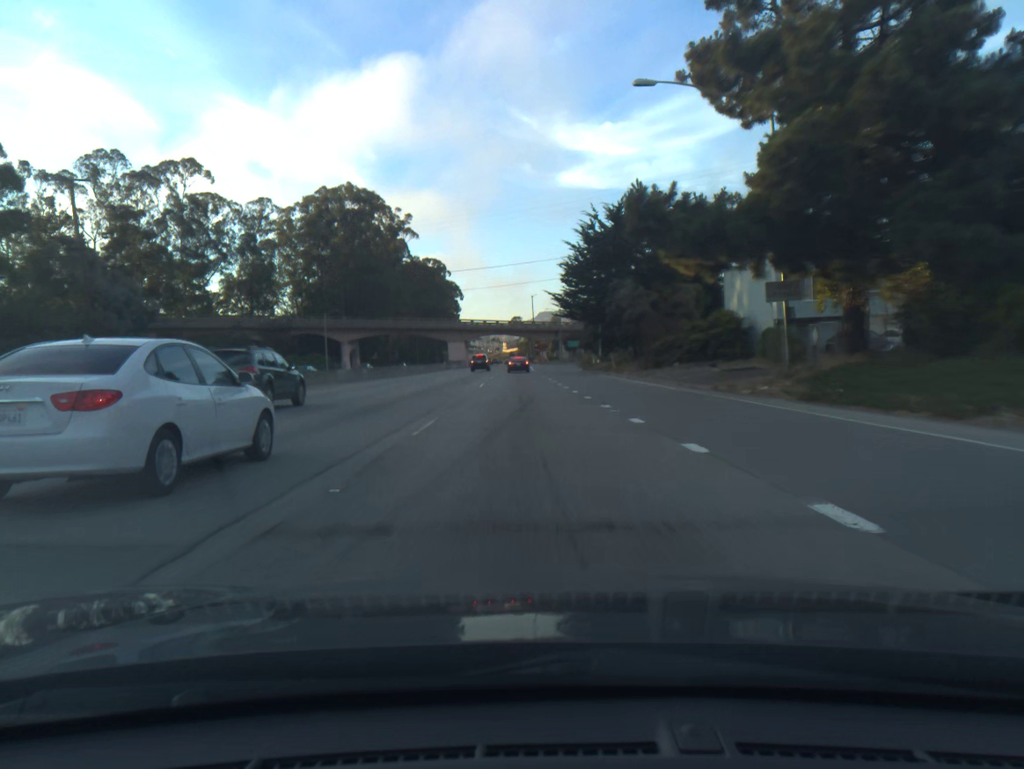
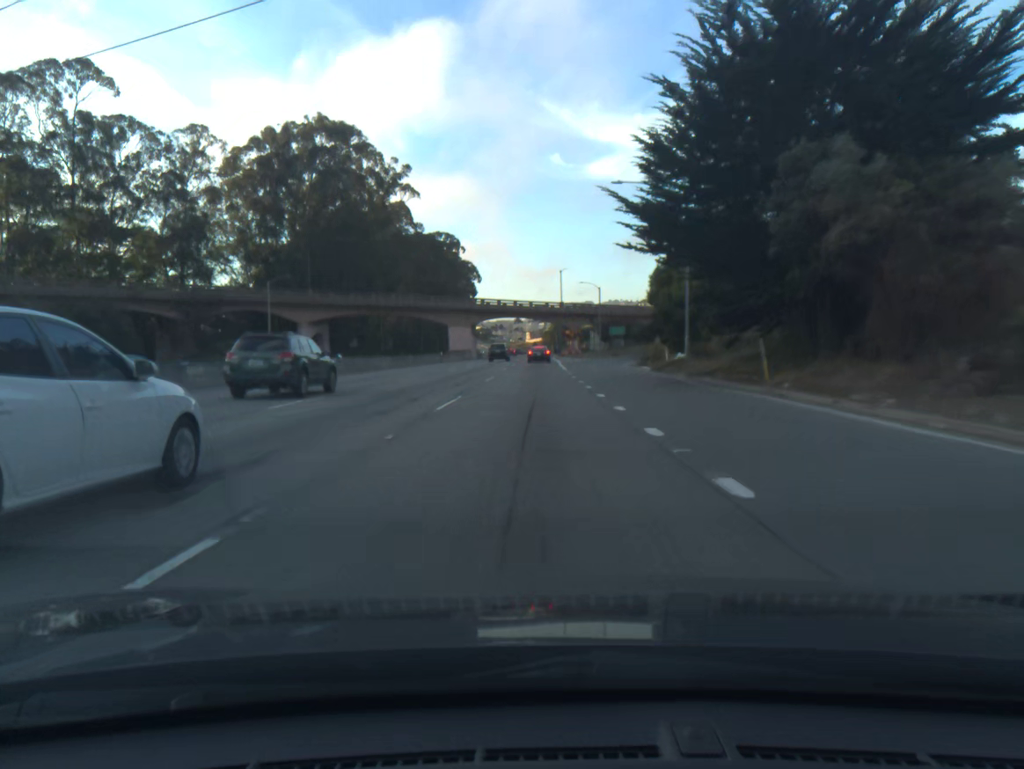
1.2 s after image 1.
(-0.9, +35.0) m; -2°
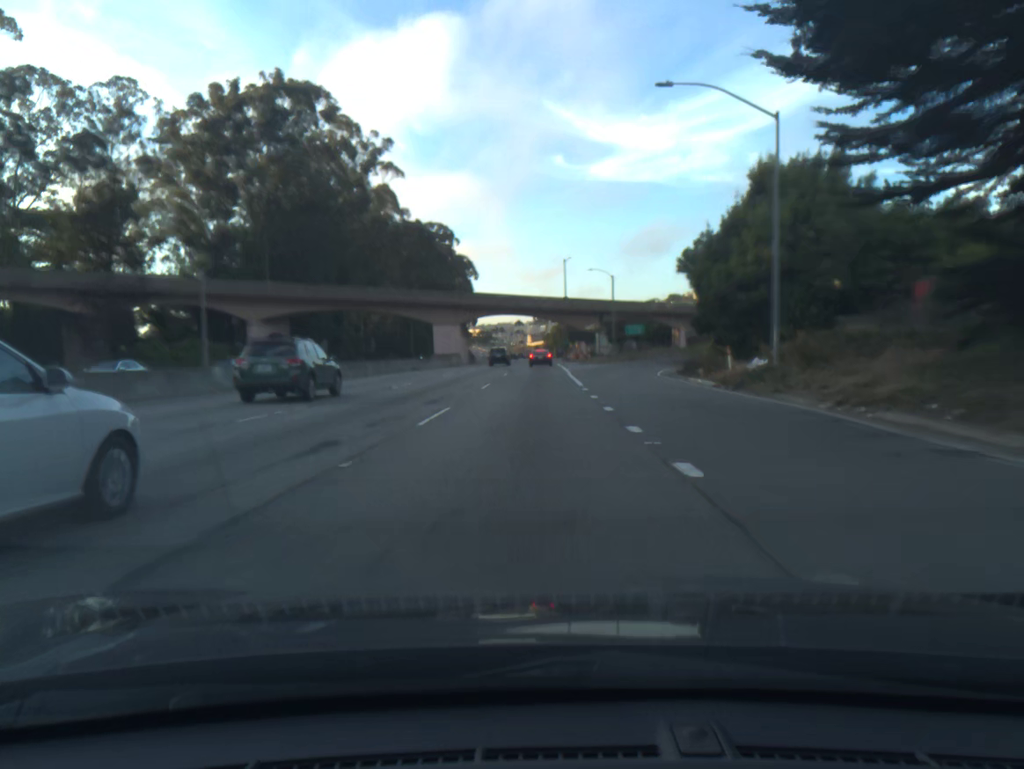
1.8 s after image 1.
(0.0, +16.9) m; 0°
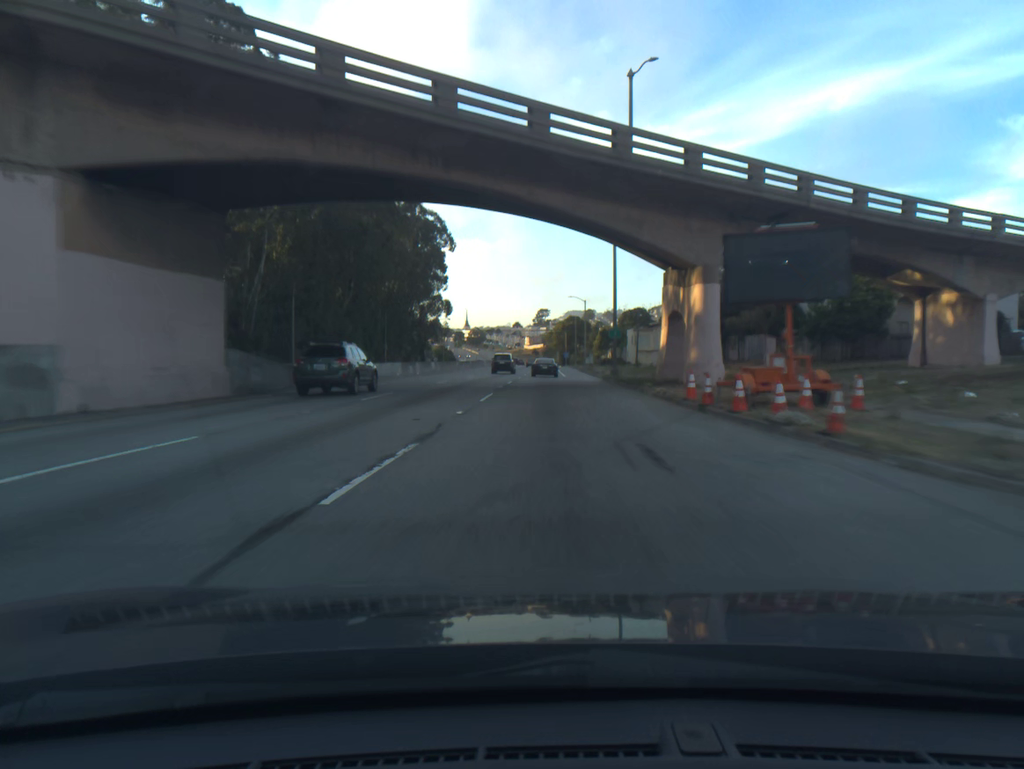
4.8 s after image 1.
(-0.3, +81.0) m; 0°
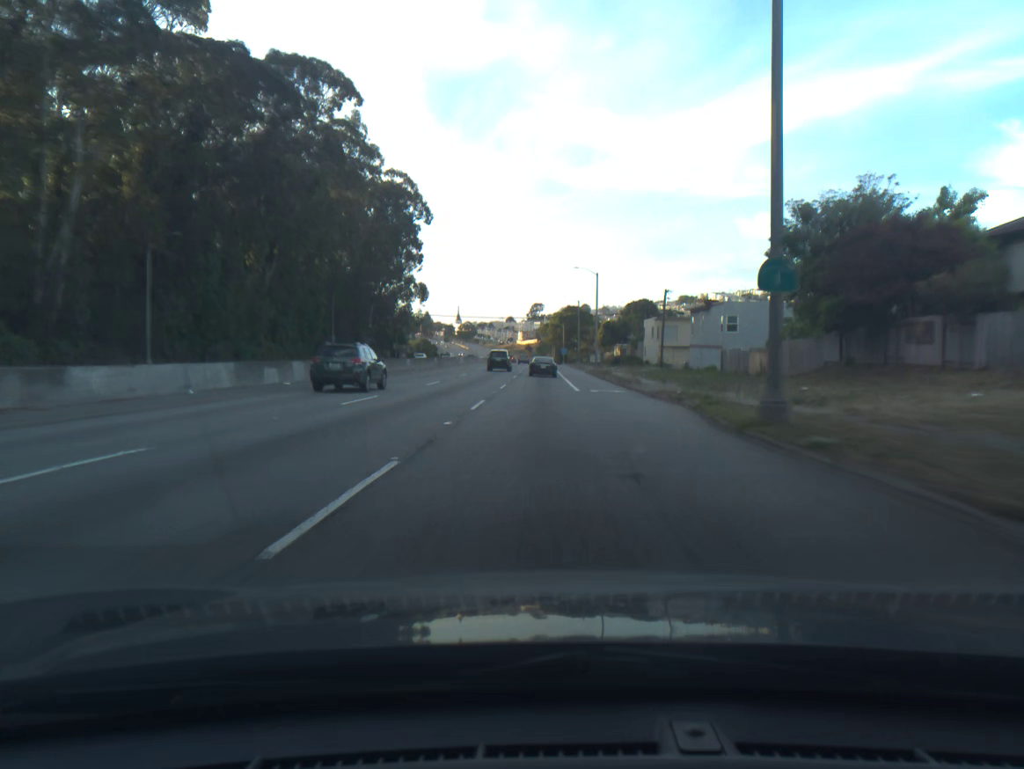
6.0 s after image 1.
(+0.1, +31.3) m; 0°
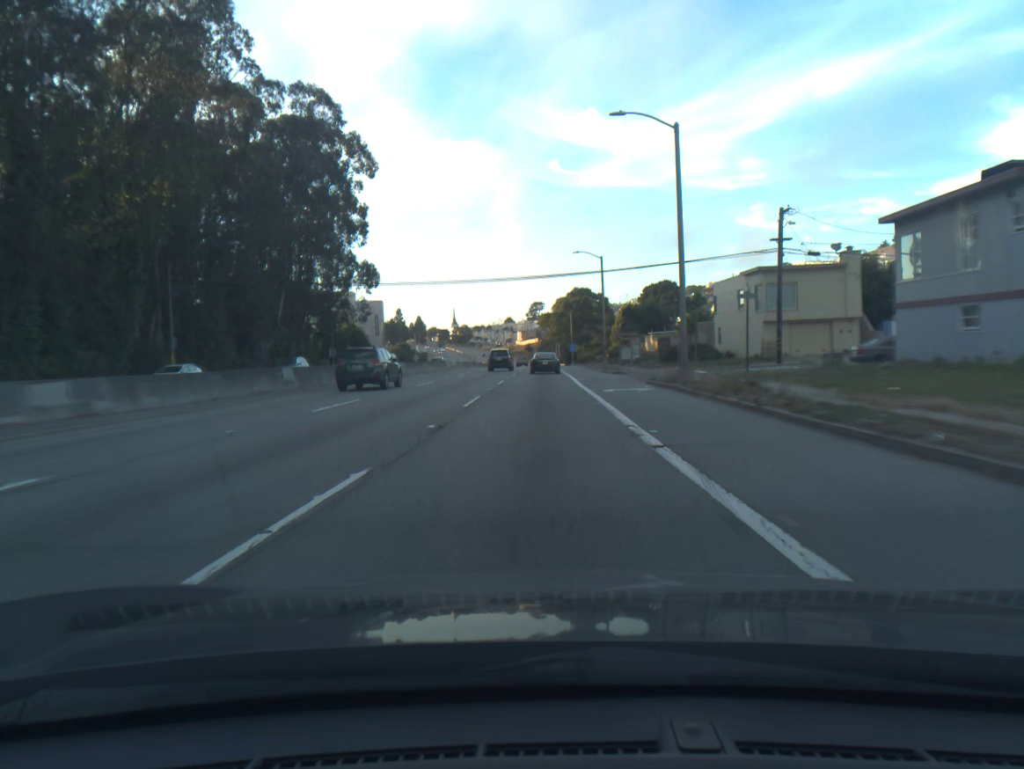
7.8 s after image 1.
(+0.2, +45.9) m; 0°
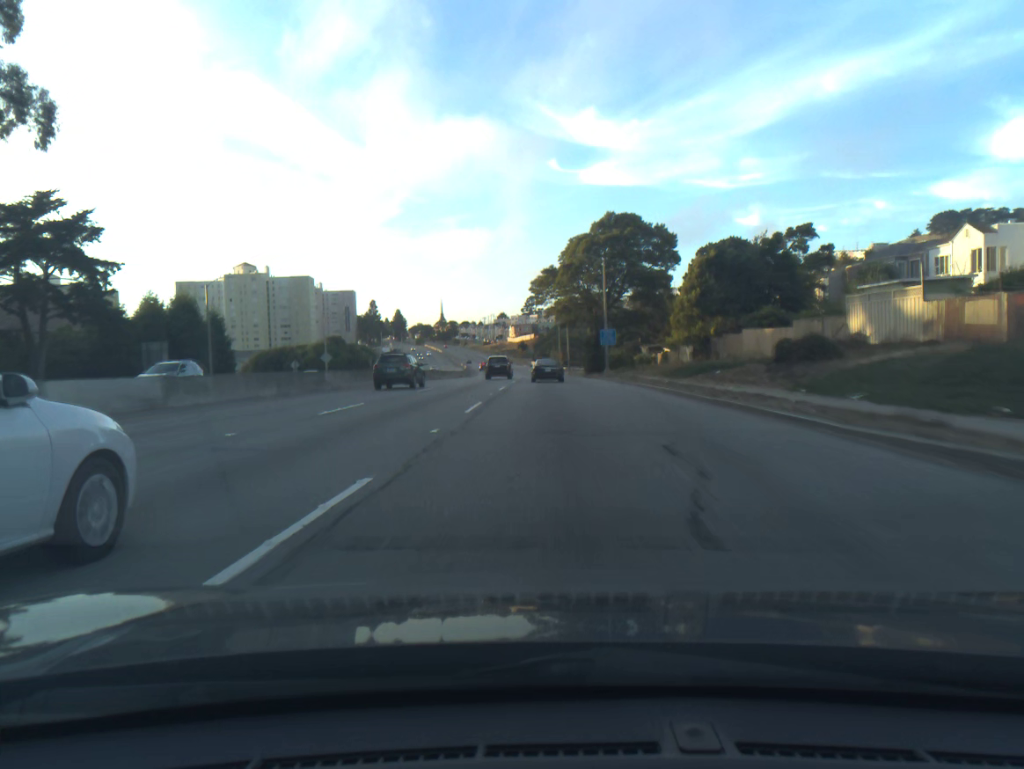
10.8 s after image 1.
(-0.1, +74.1) m; 0°
